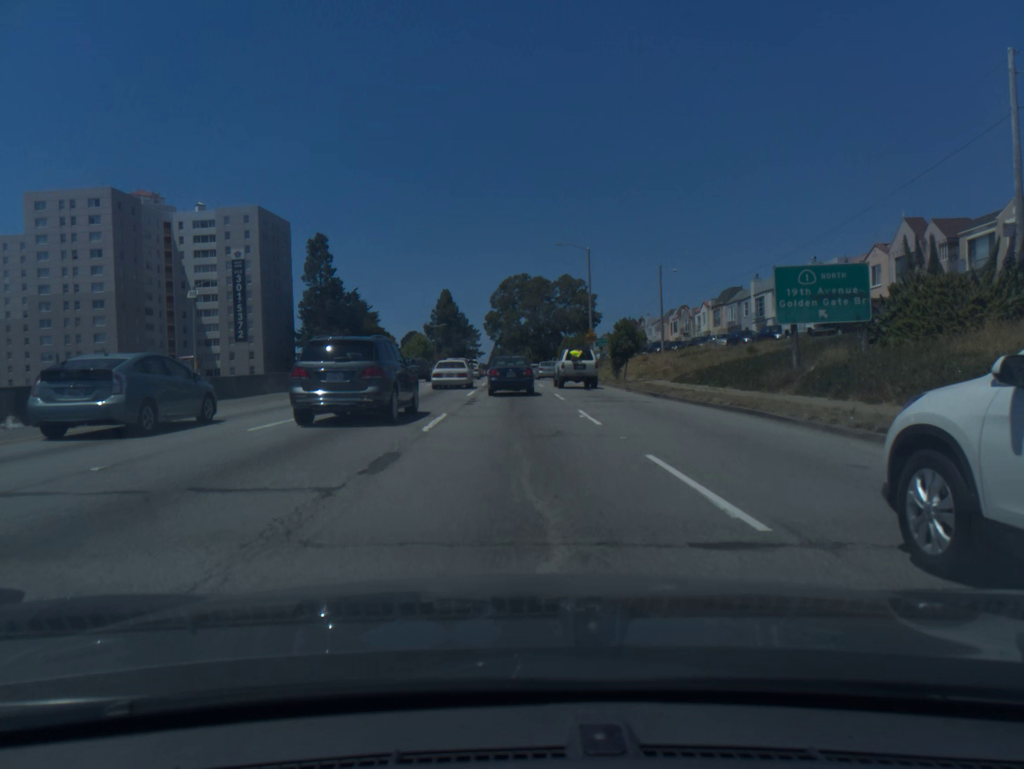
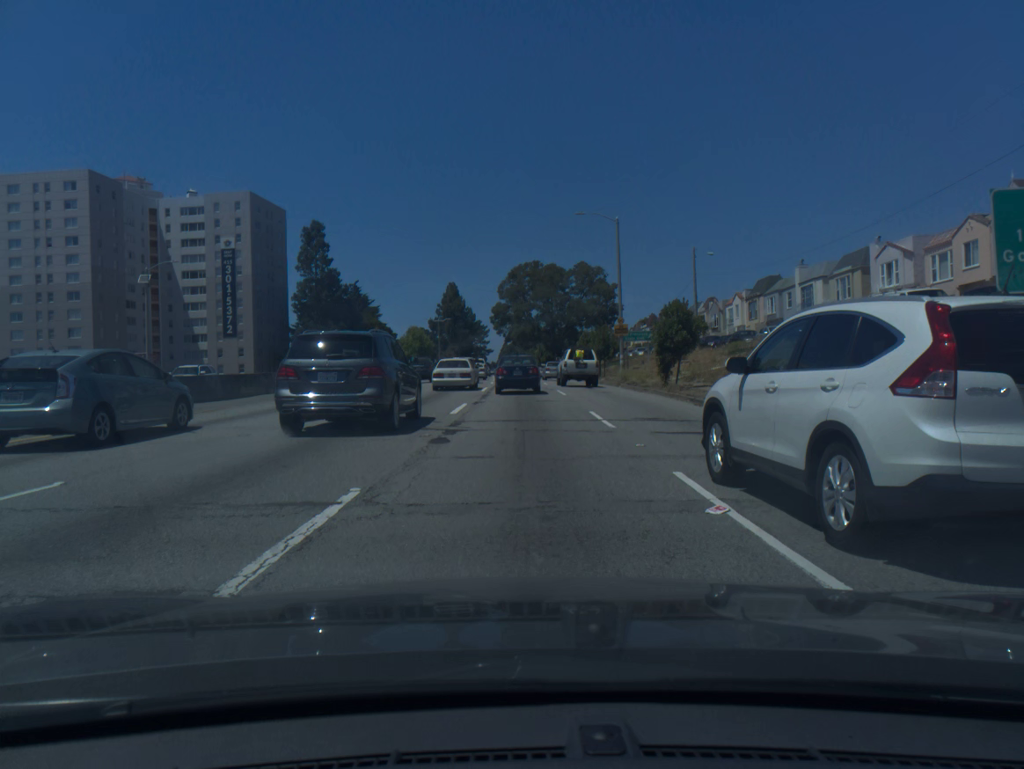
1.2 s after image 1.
(-0.1, +10.7) m; -1°
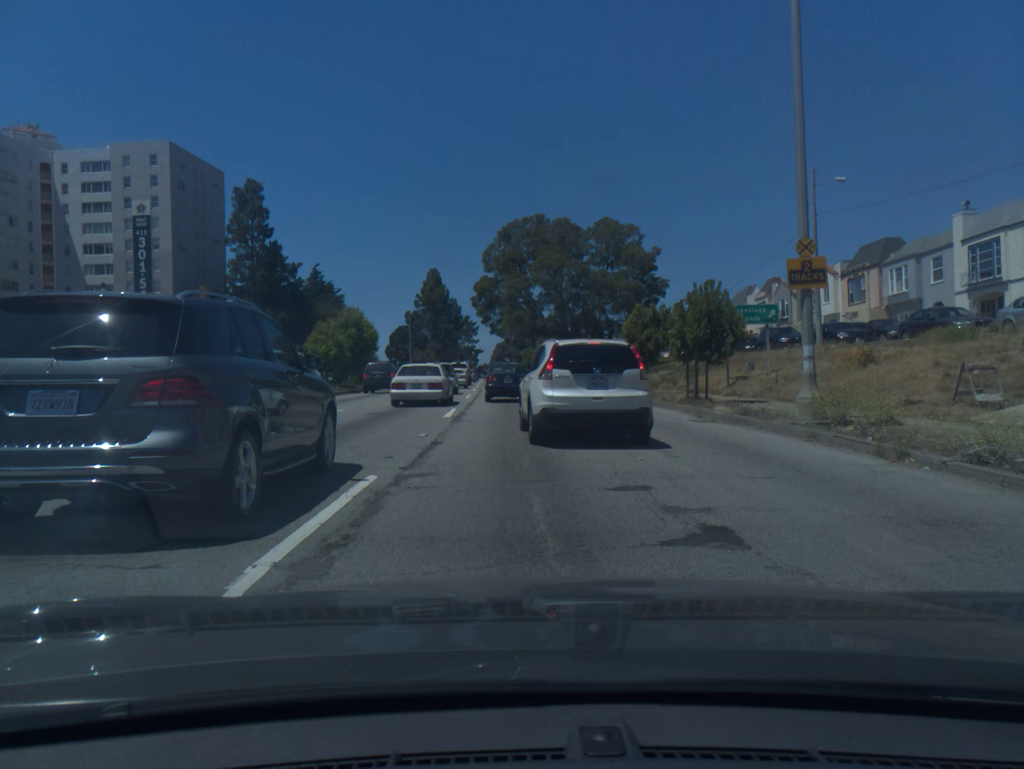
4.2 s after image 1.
(0.0, +28.5) m; +1°
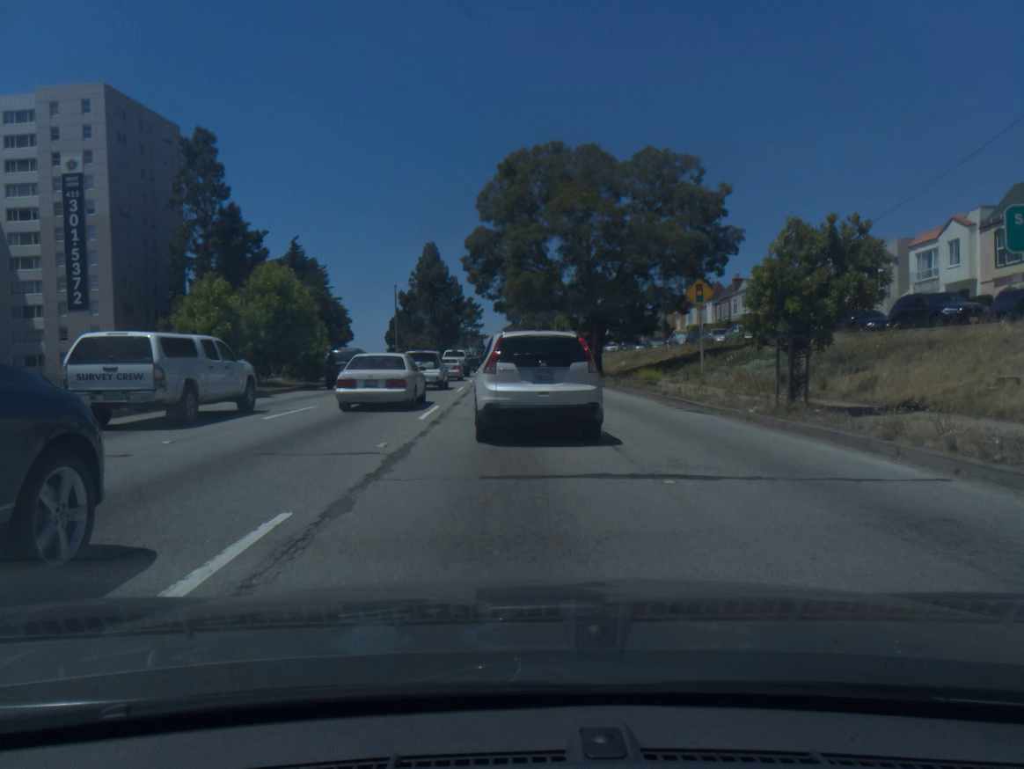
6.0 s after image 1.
(-0.1, +17.5) m; -1°
